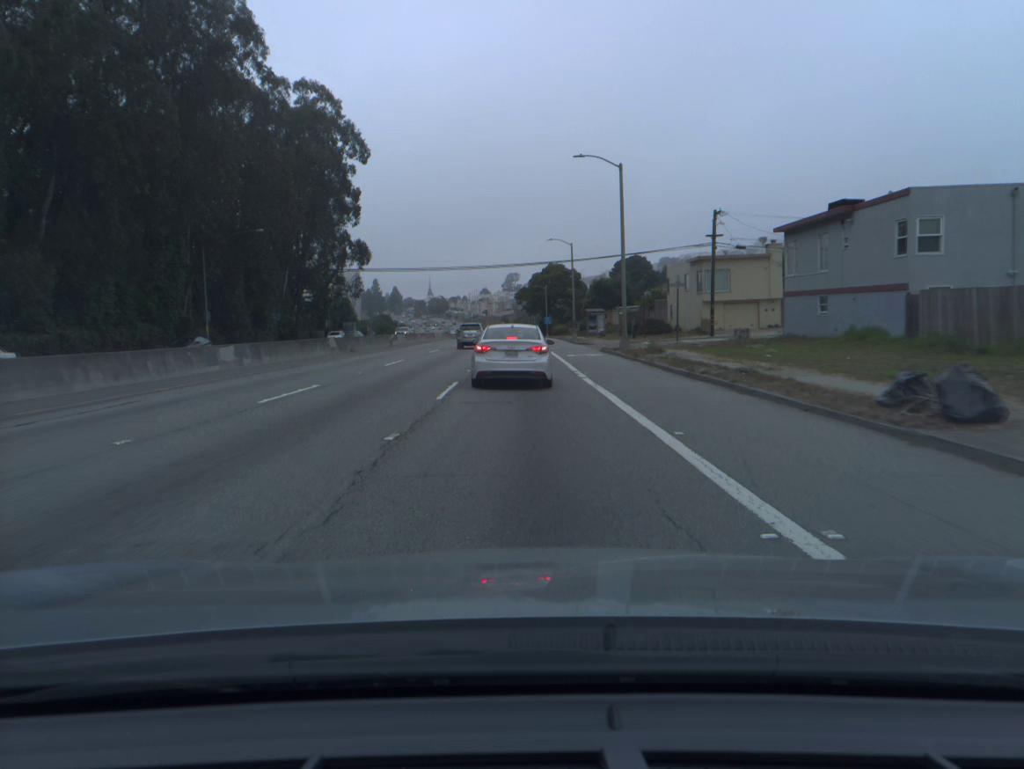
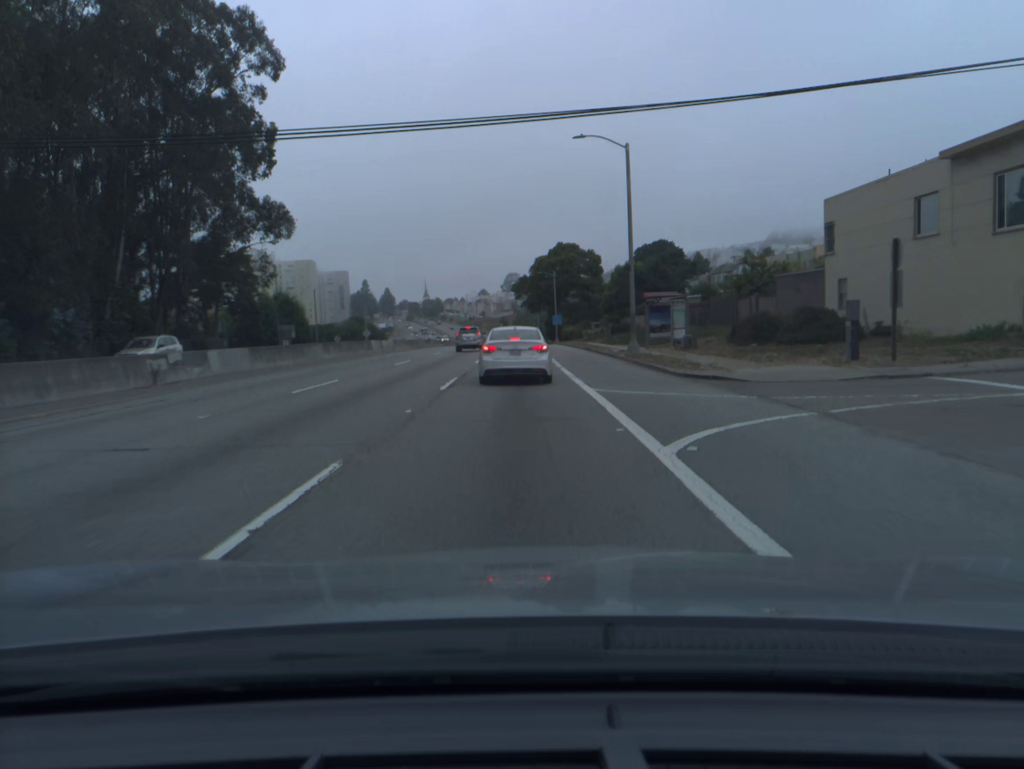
(+0.1, +41.1) m; 0°
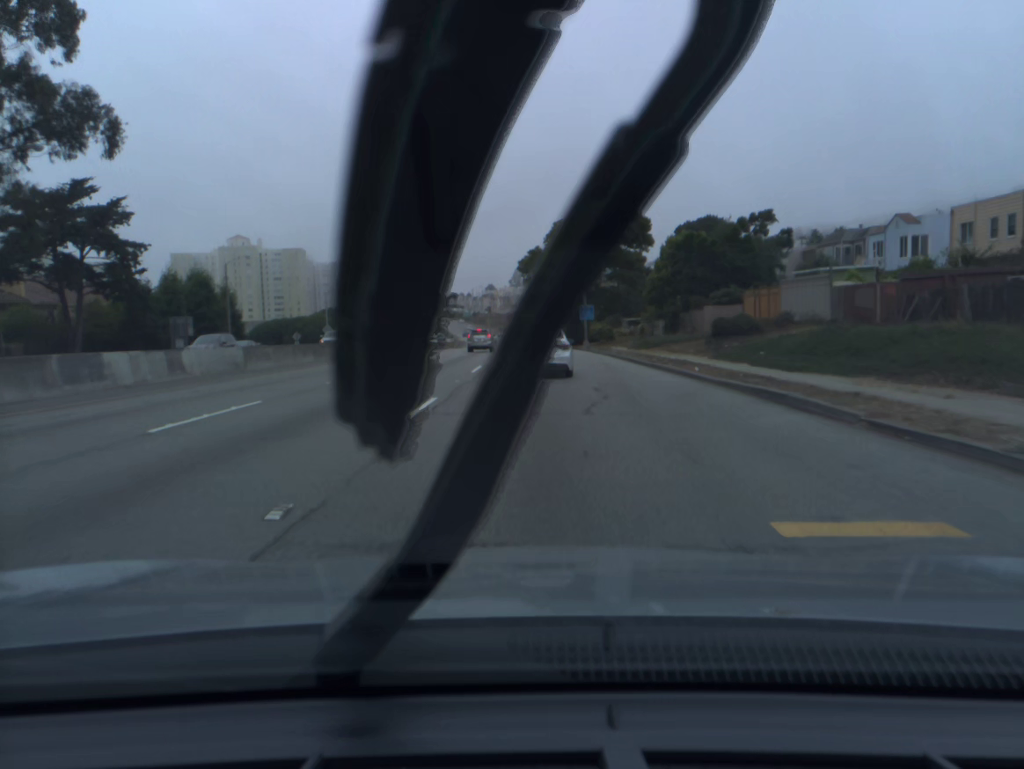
(-0.3, +37.2) m; -1°
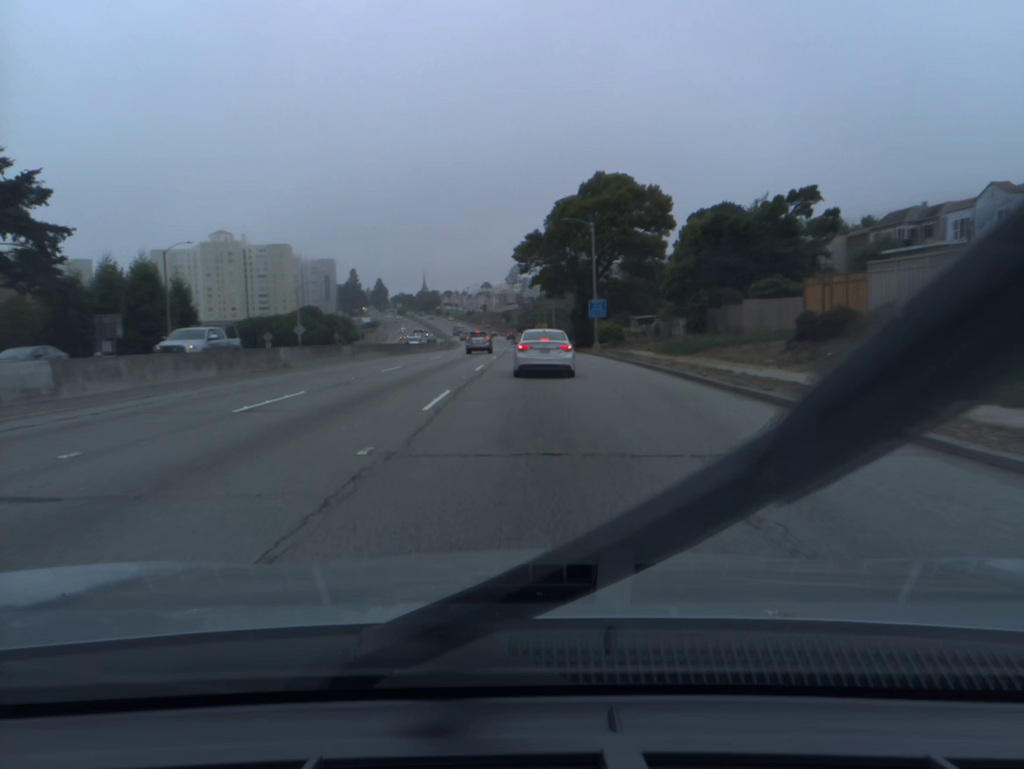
(0.0, +11.5) m; 0°
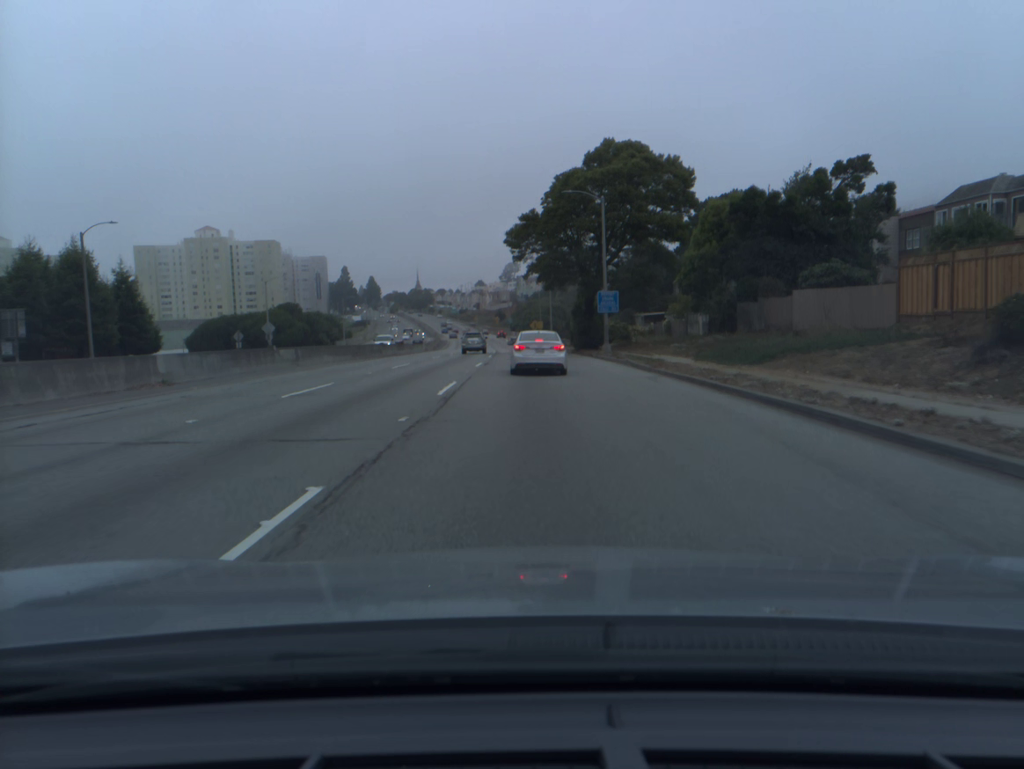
(0.0, +11.3) m; +1°
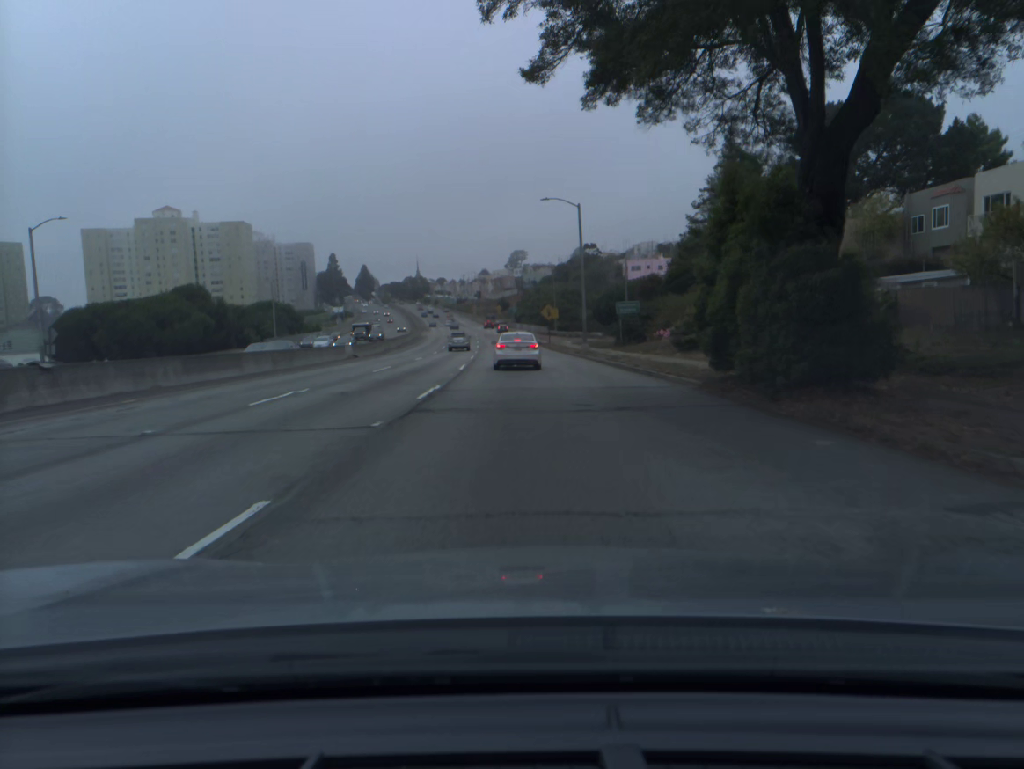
(+0.1, +45.1) m; 0°
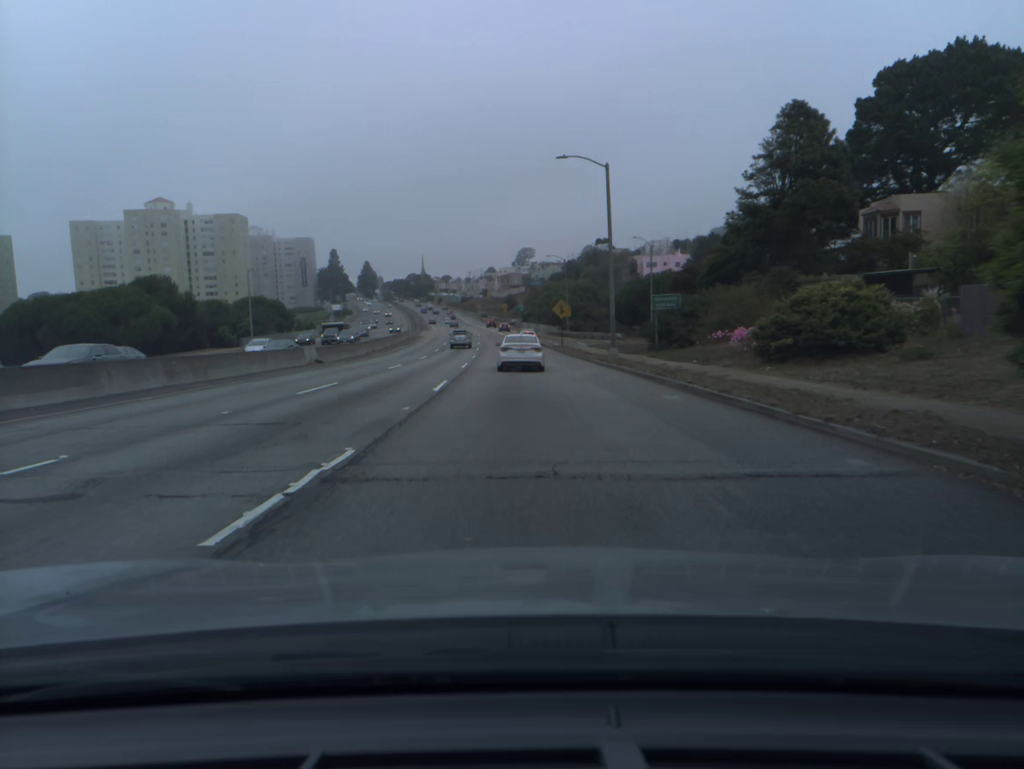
(-0.1, +11.3) m; -1°
